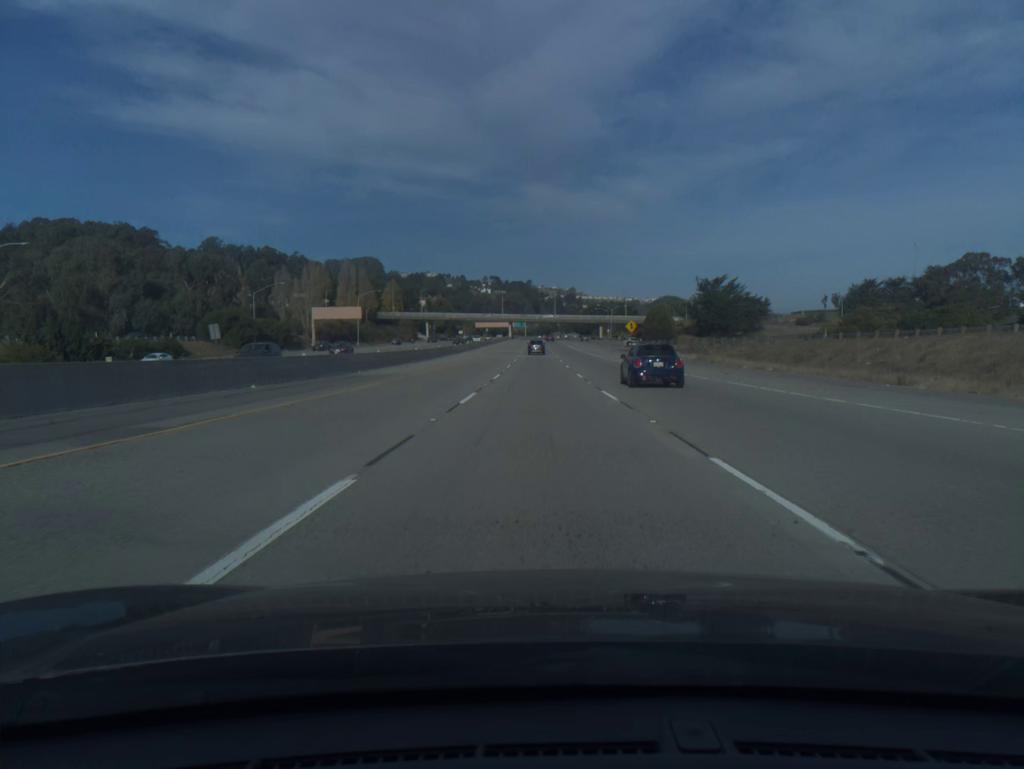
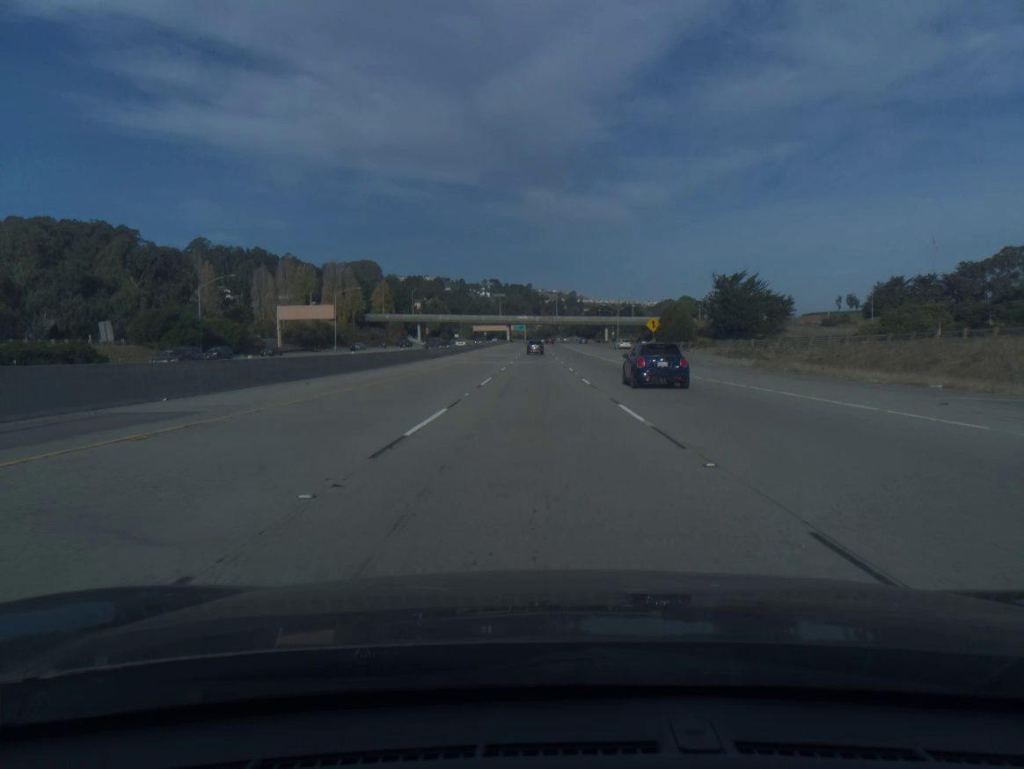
(0.0, +20.6) m; 0°
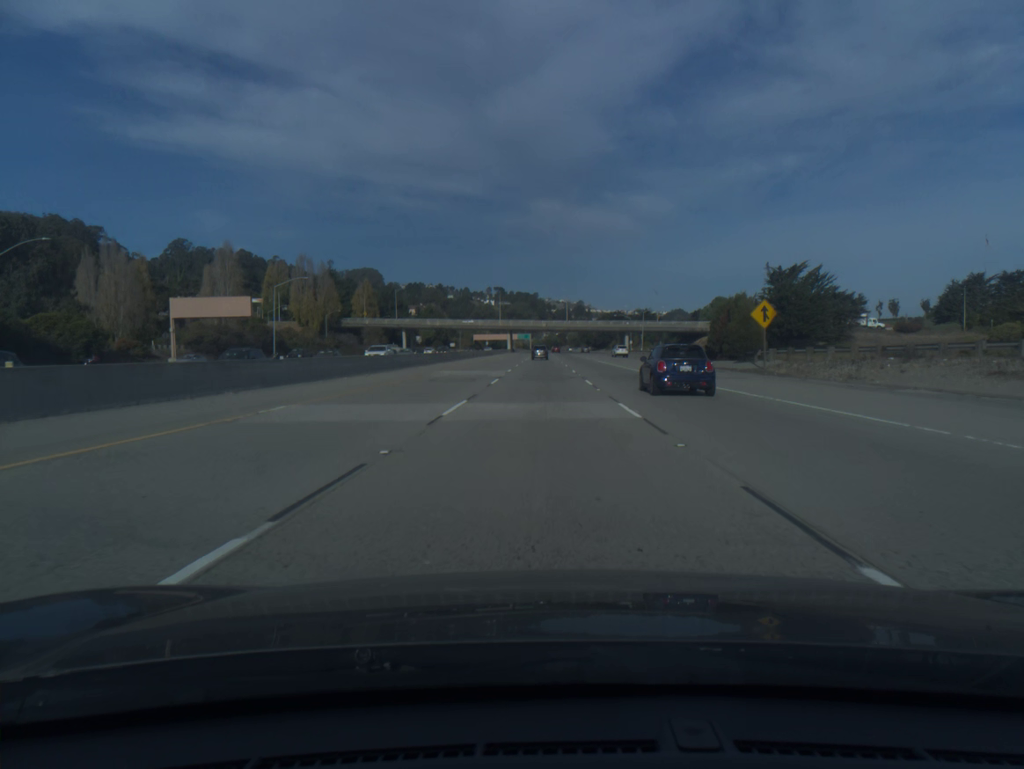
(-0.2, +41.0) m; -1°
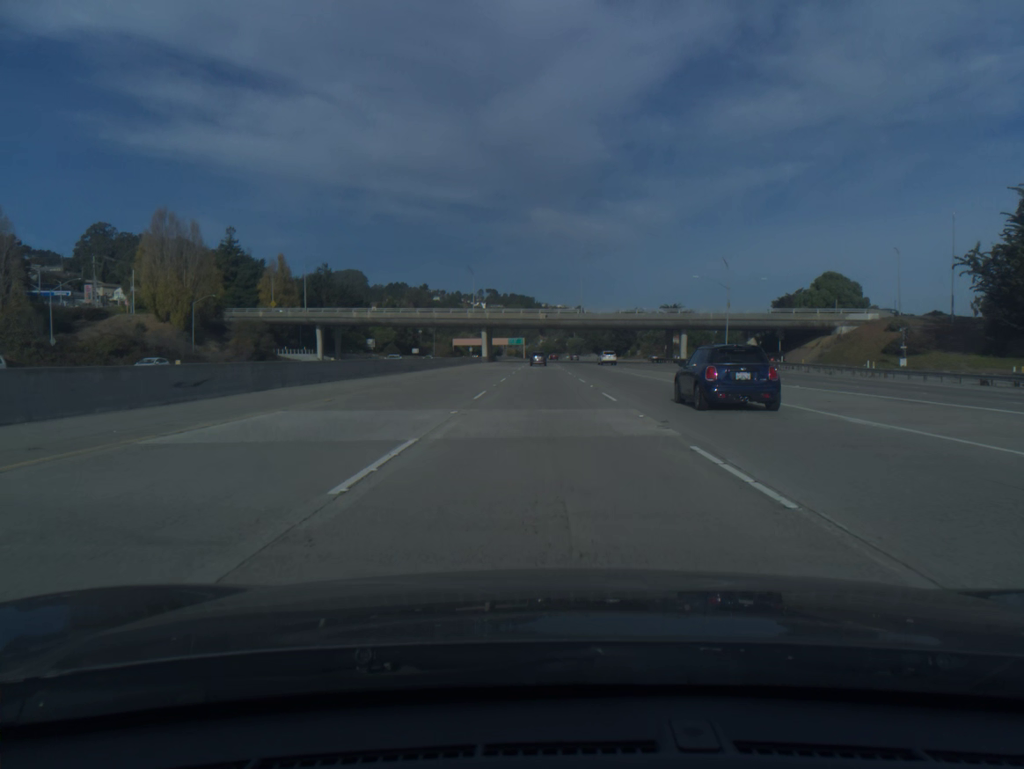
(0.0, +81.3) m; 0°
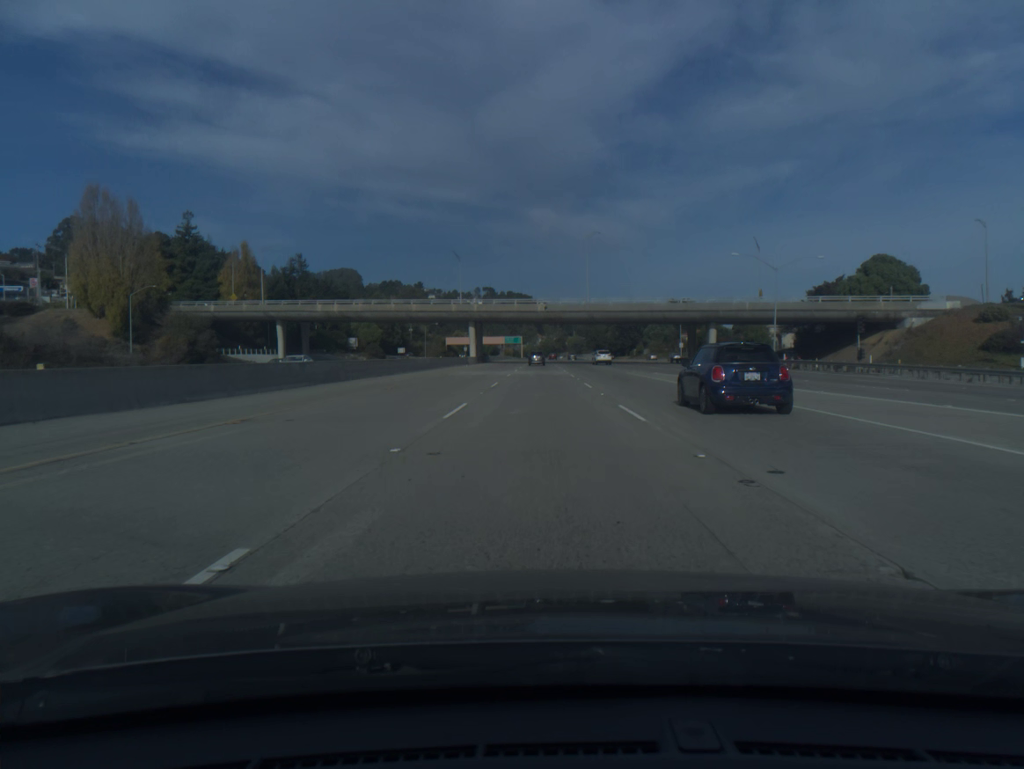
(0.0, +20.3) m; 0°
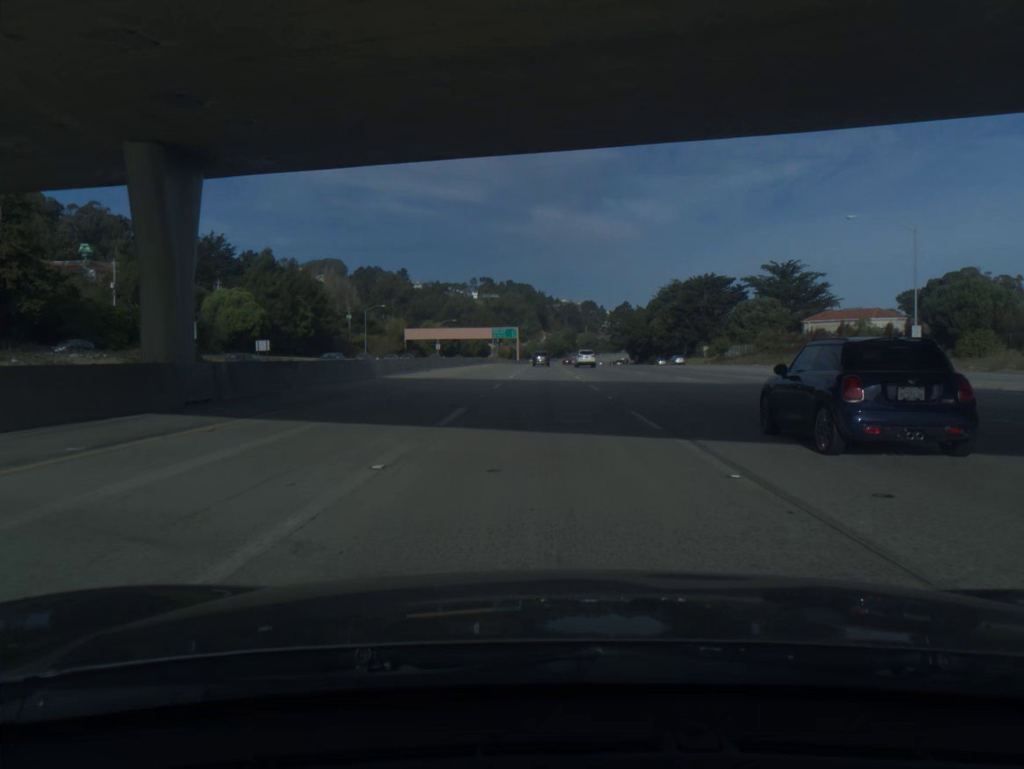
(-0.2, +101.6) m; 0°
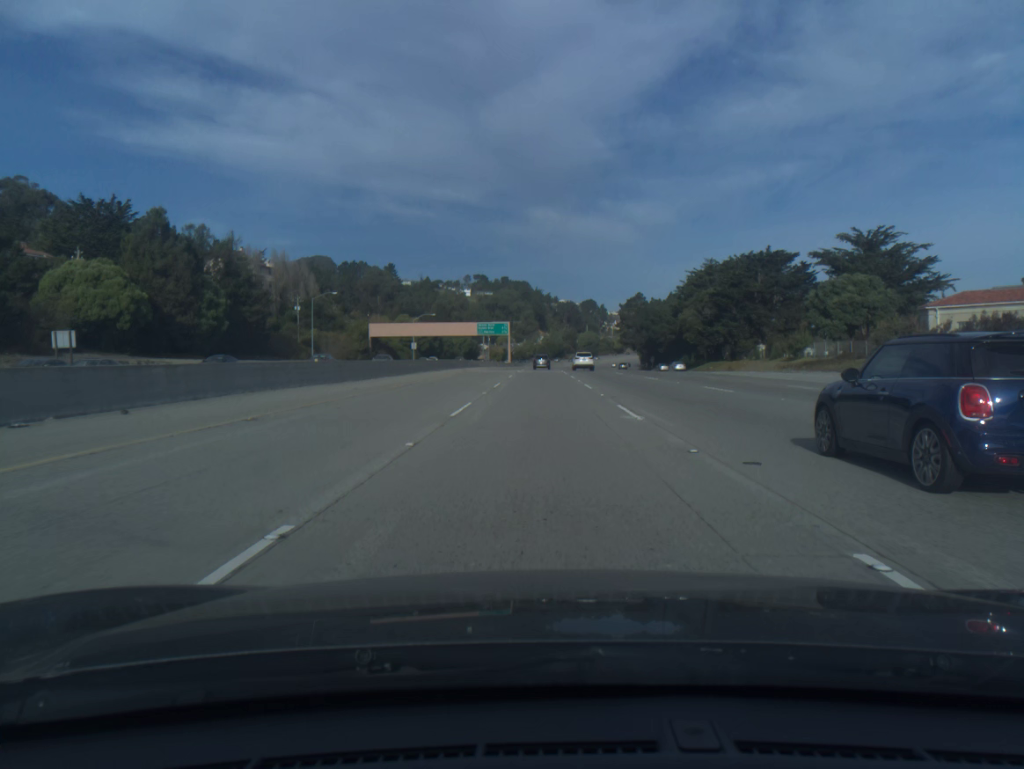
(+0.1, +40.8) m; 0°
